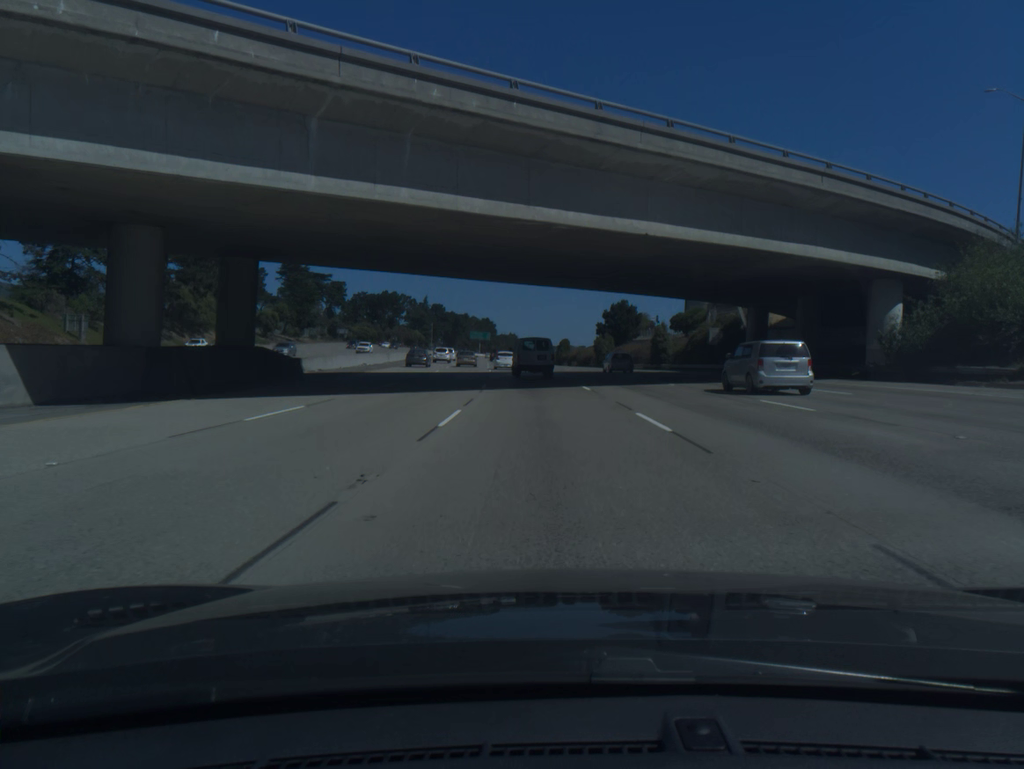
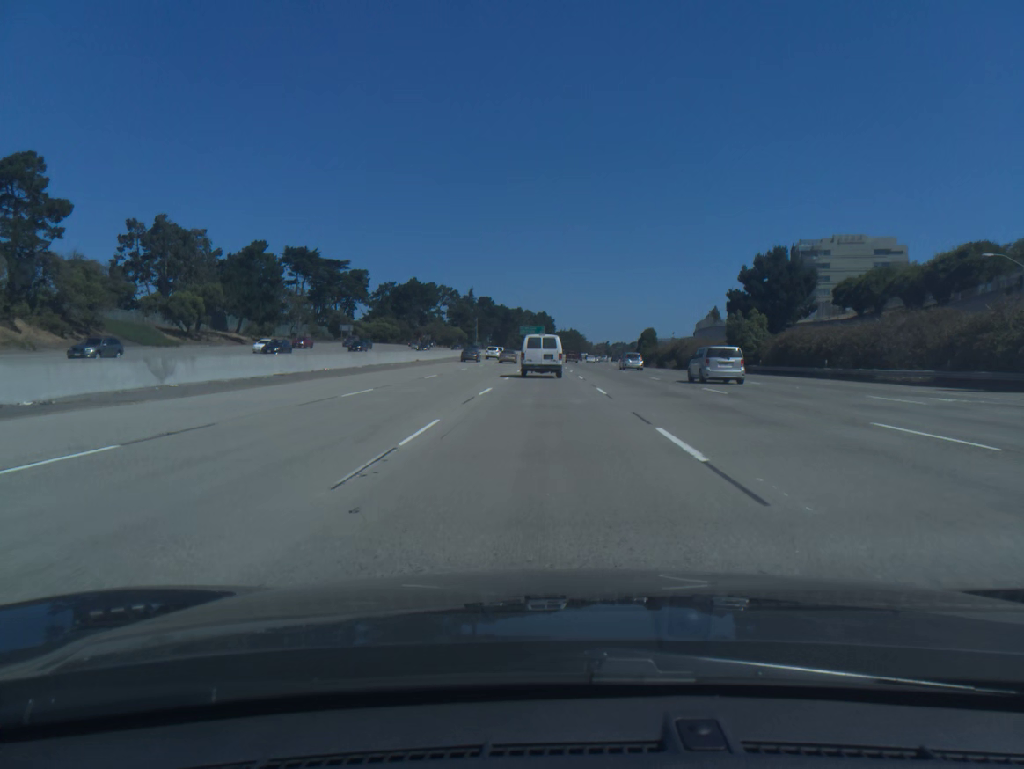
(-2.2, +60.9) m; -4°
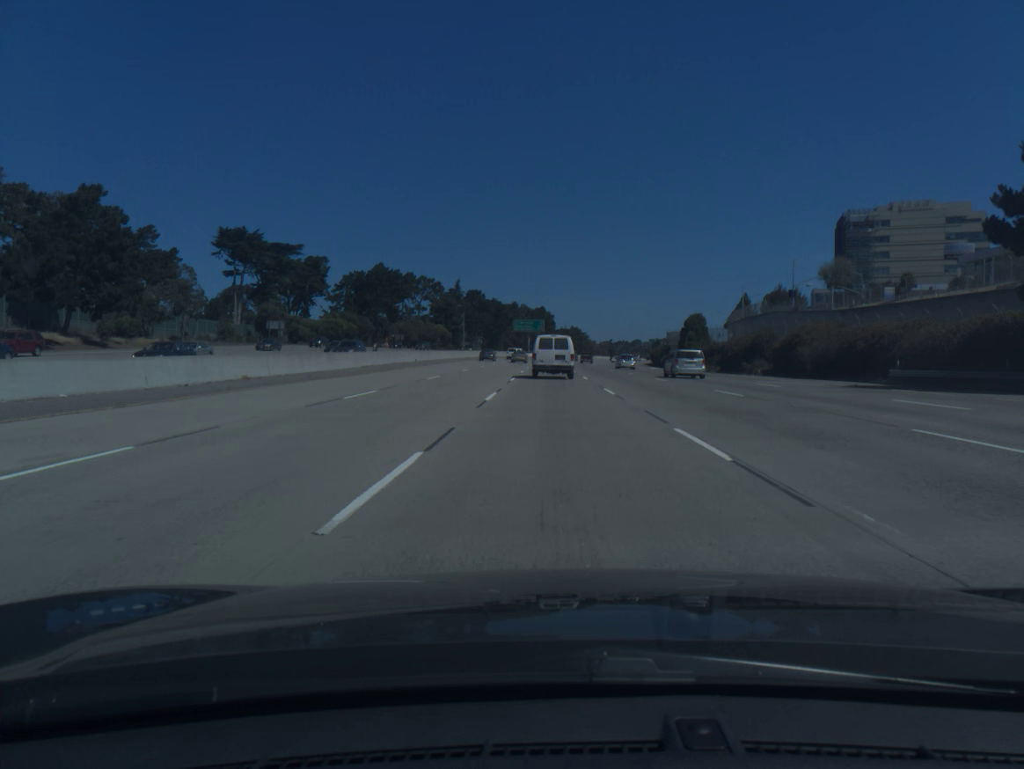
(-0.3, +43.8) m; 0°
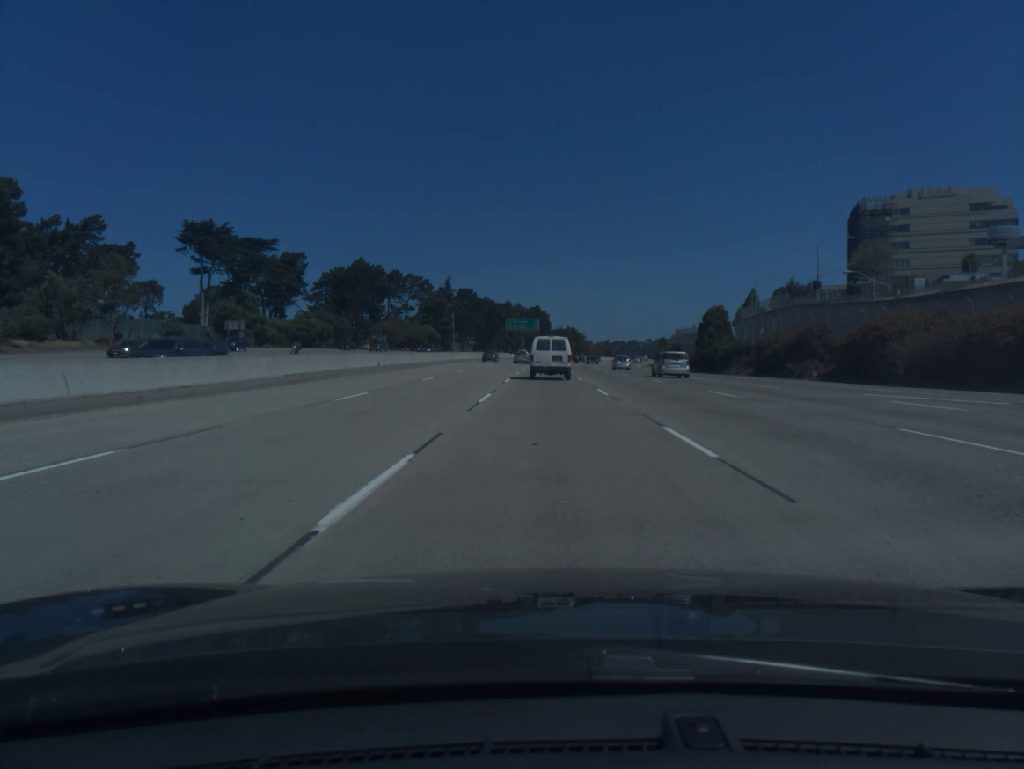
(0.0, +14.4) m; 0°
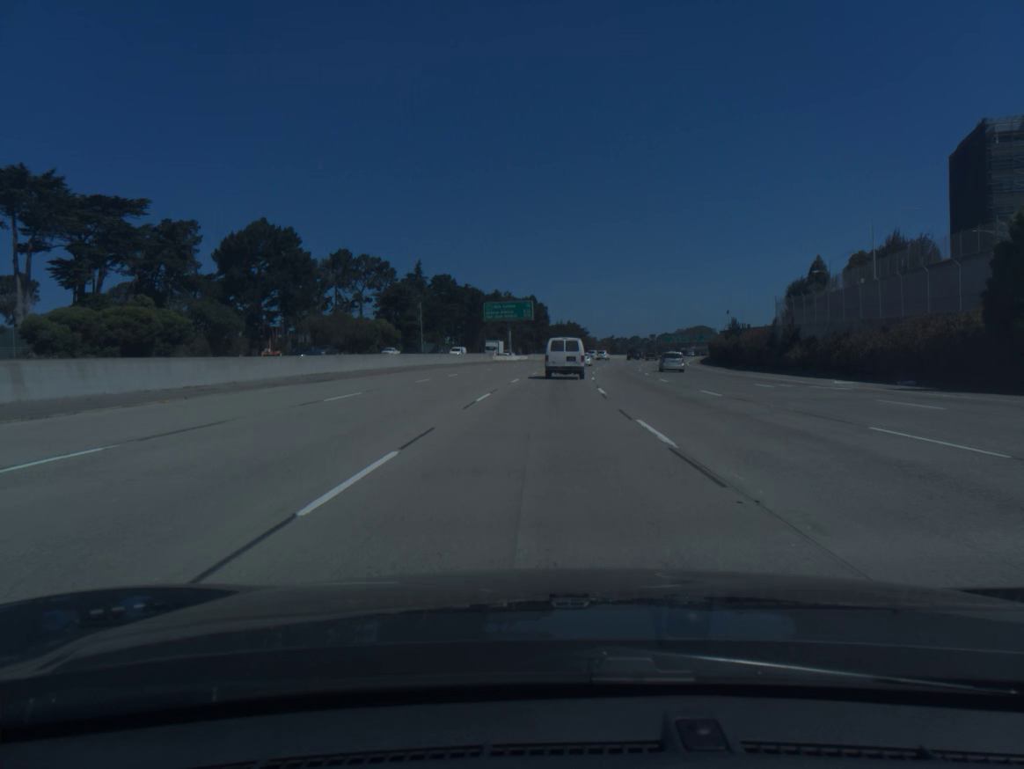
(+0.1, +56.5) m; 0°
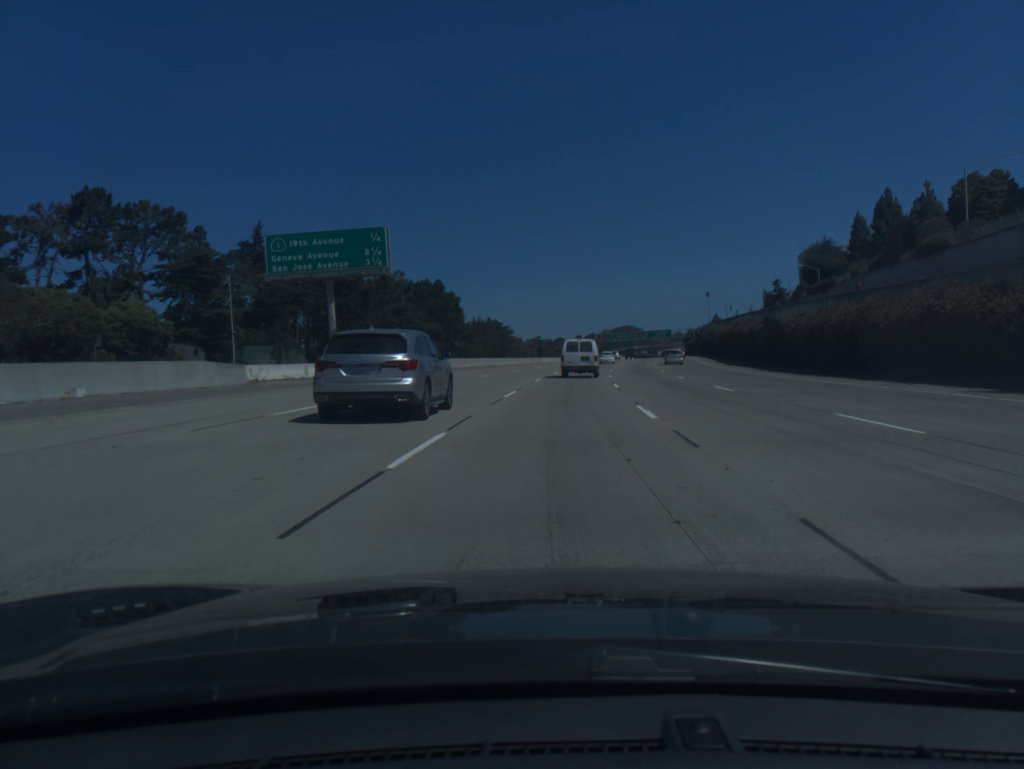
(+2.6, +68.9) m; +6°
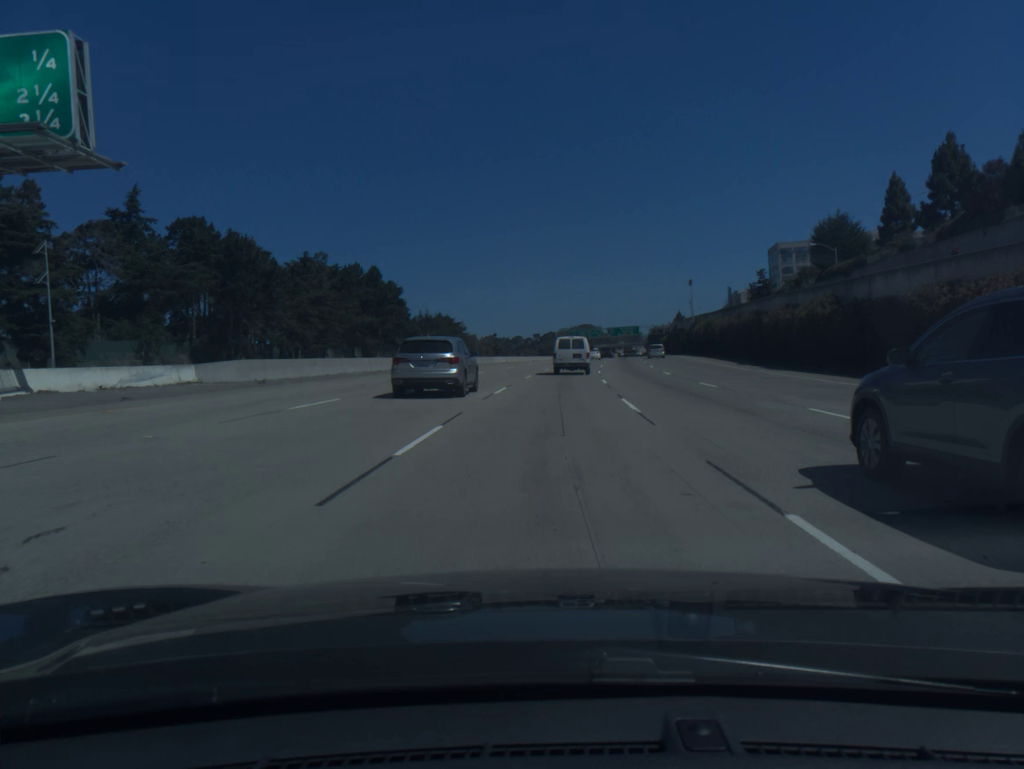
(+0.8, +27.5) m; +3°
